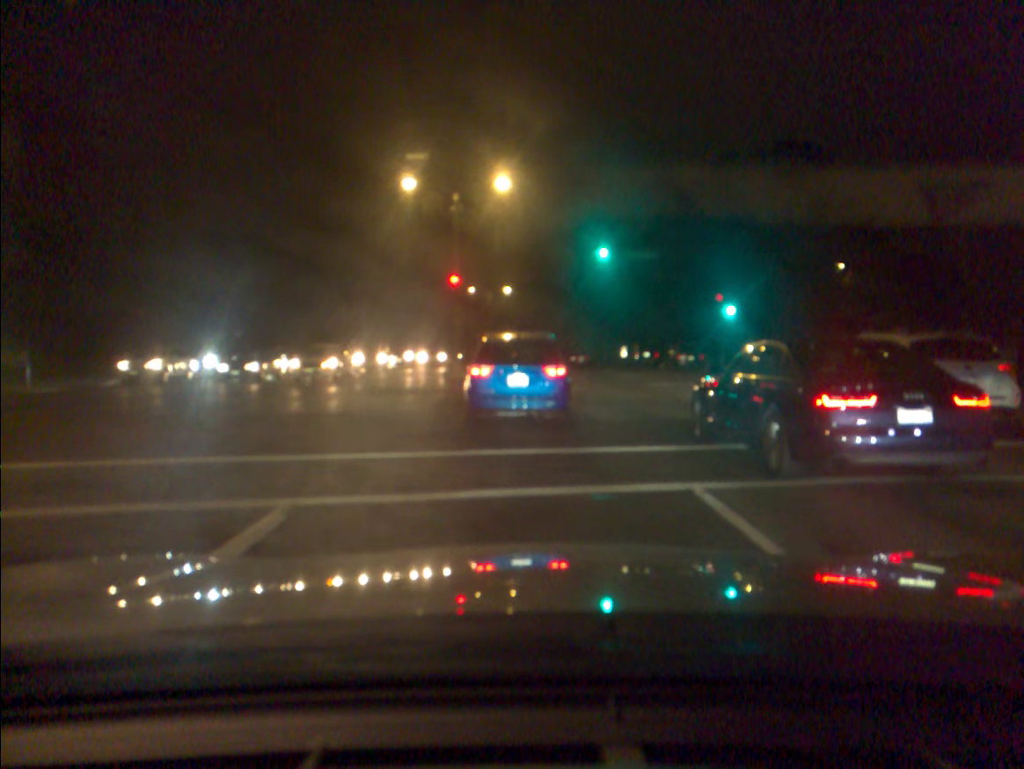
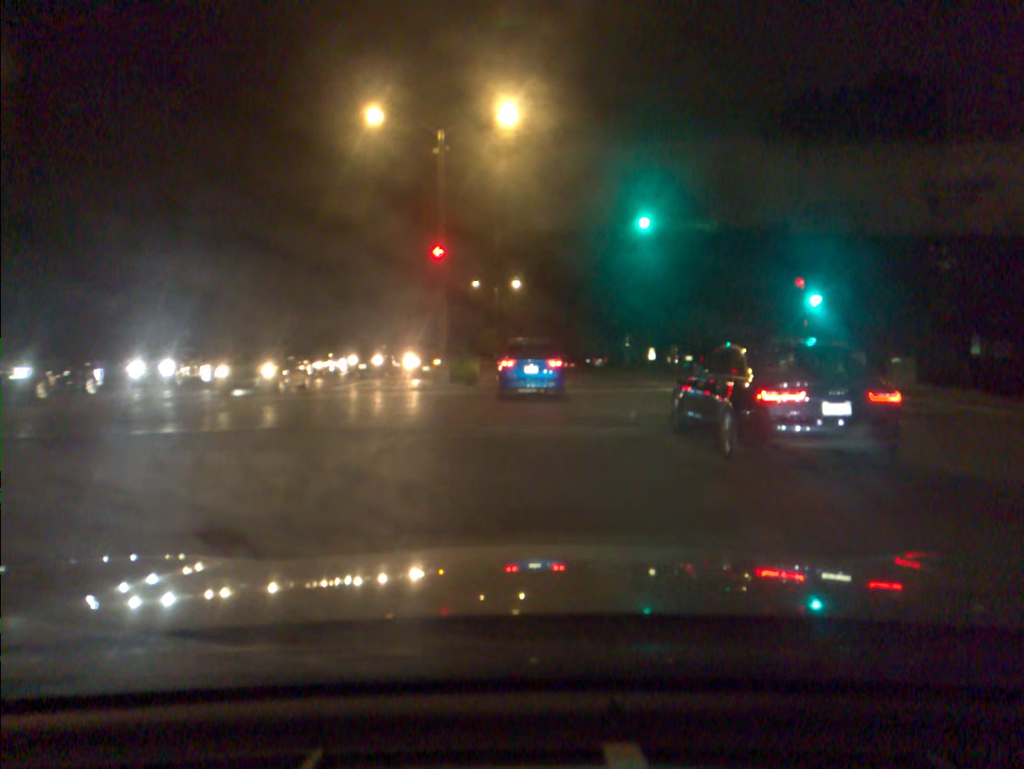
(0.0, +10.6) m; 0°
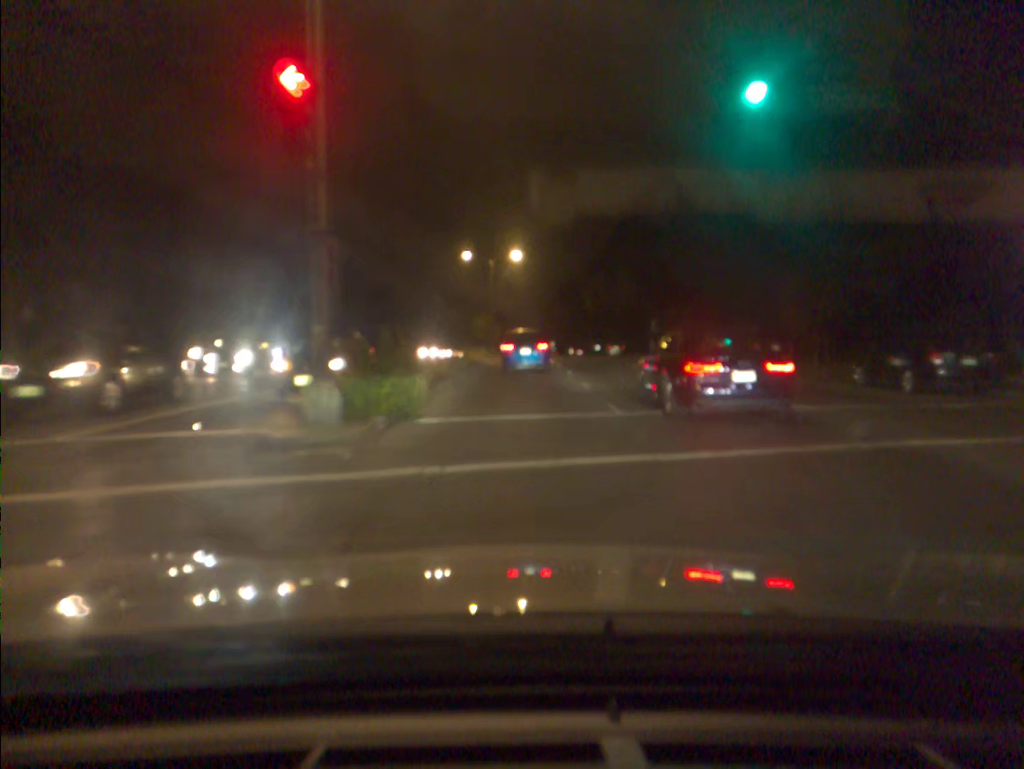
(0.0, +15.6) m; -1°
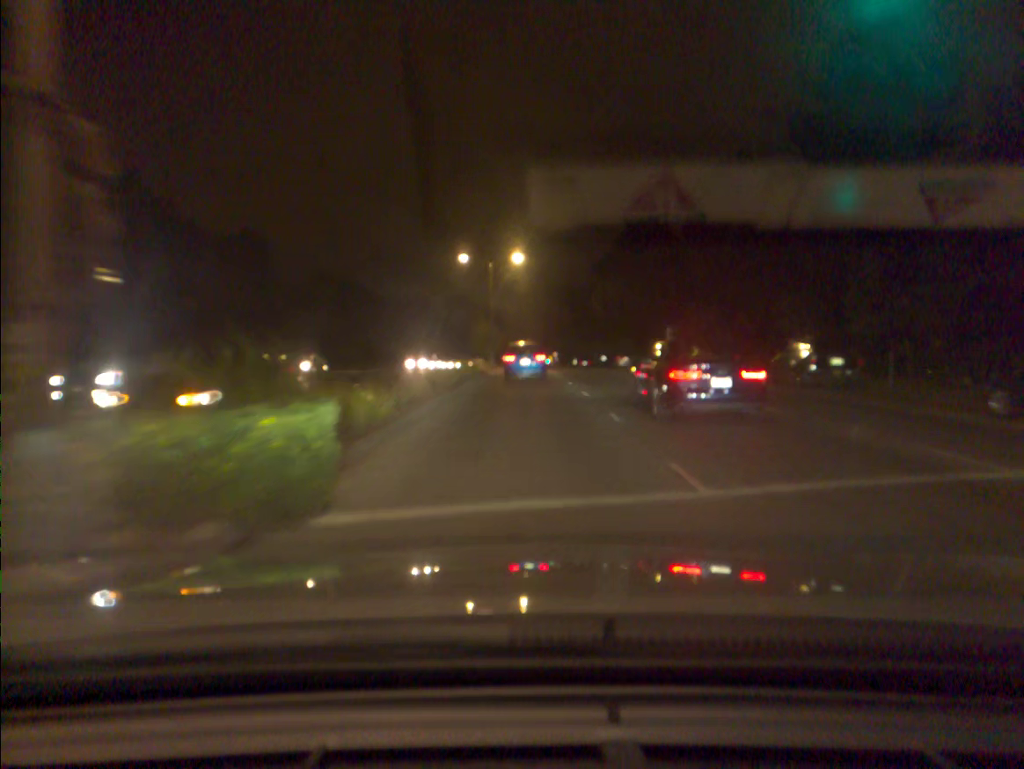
(0.0, +6.0) m; 0°
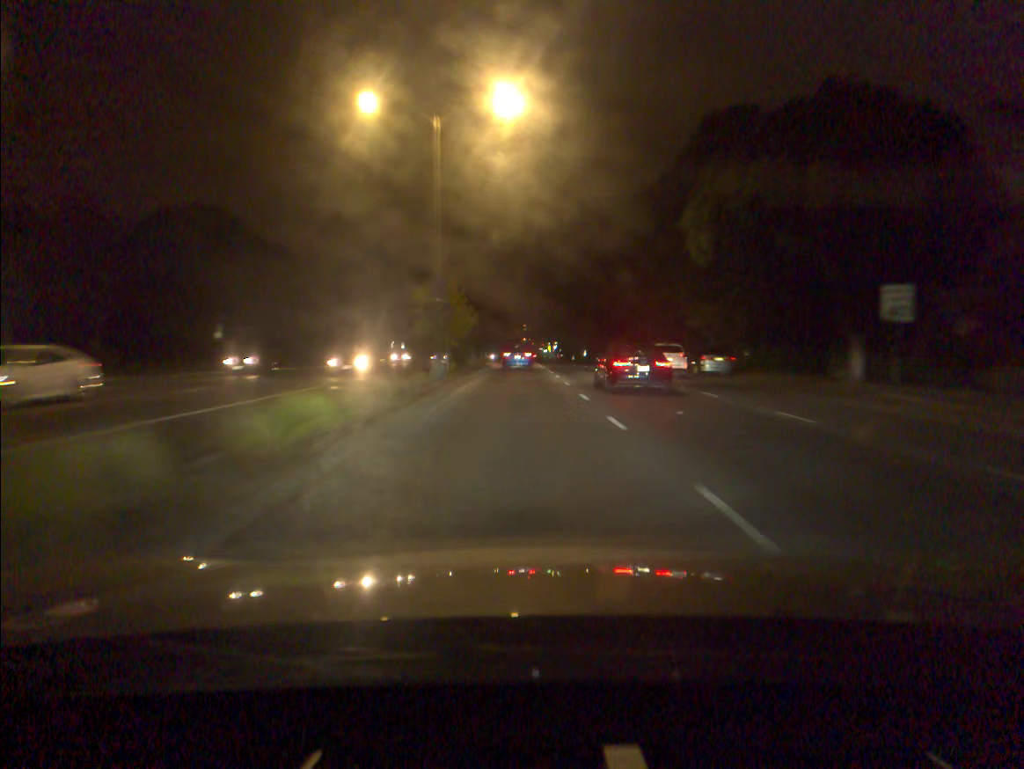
(0.0, +37.2) m; 0°
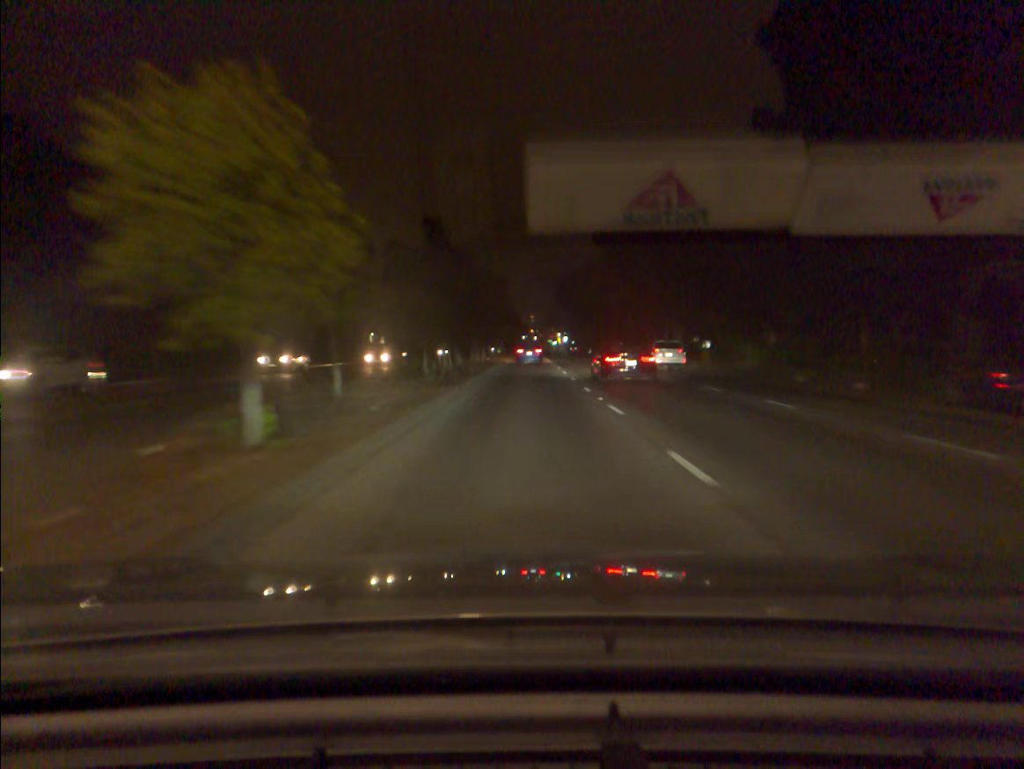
(-0.2, +27.1) m; -1°
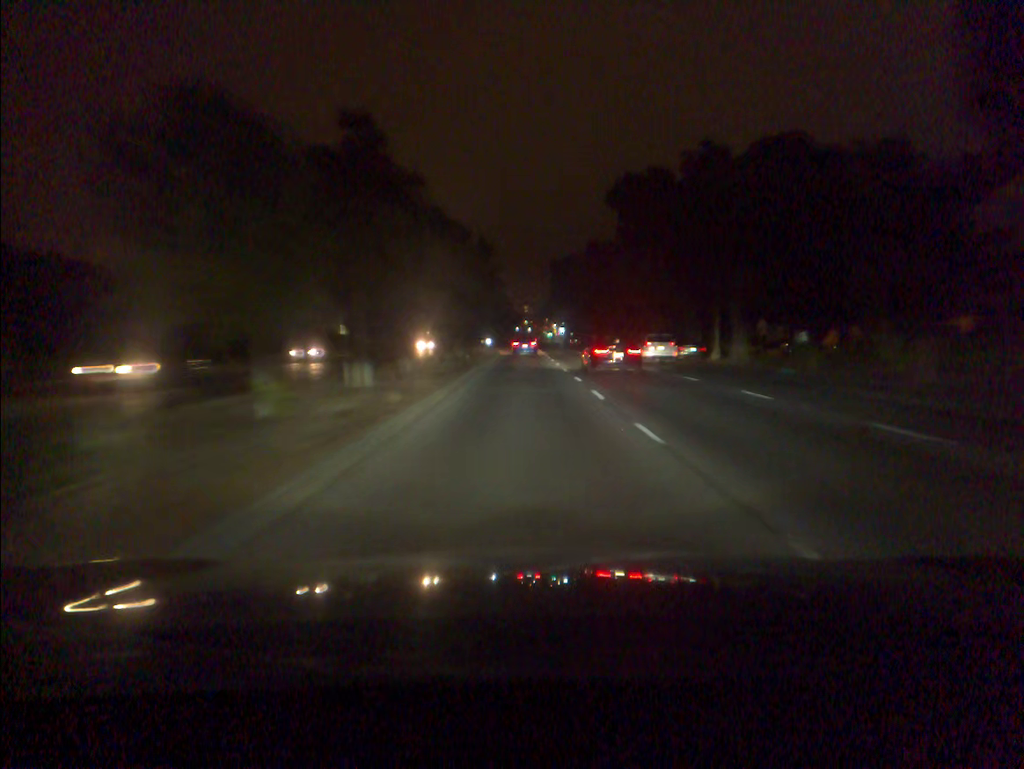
(+0.1, +19.4) m; +1°
